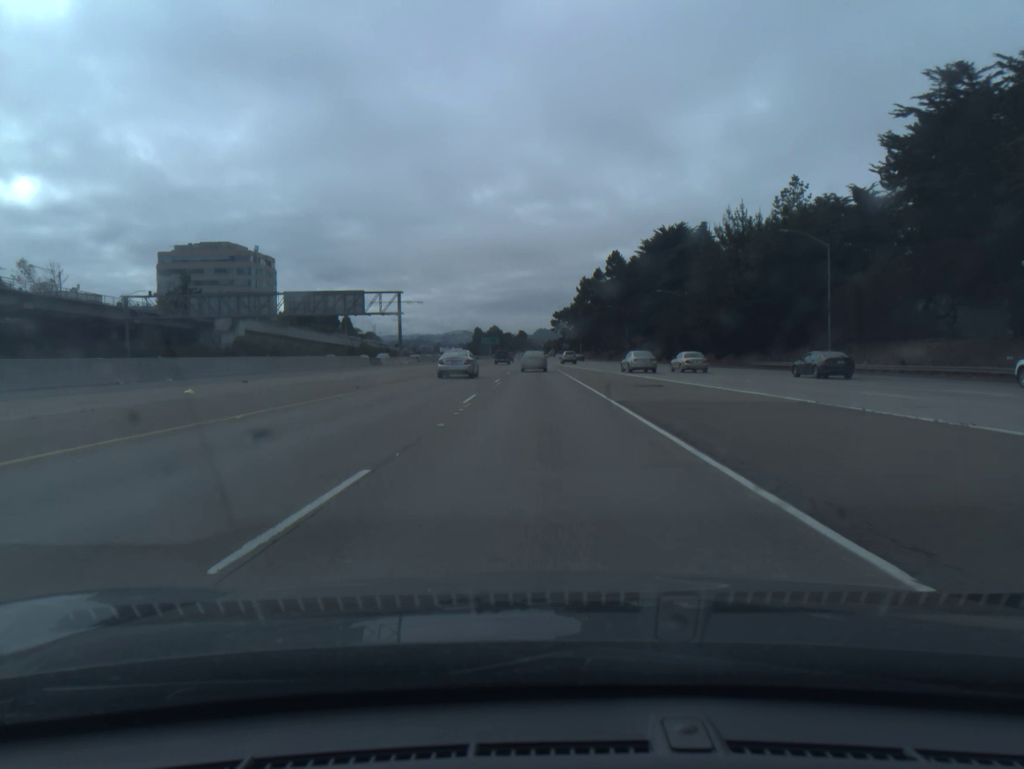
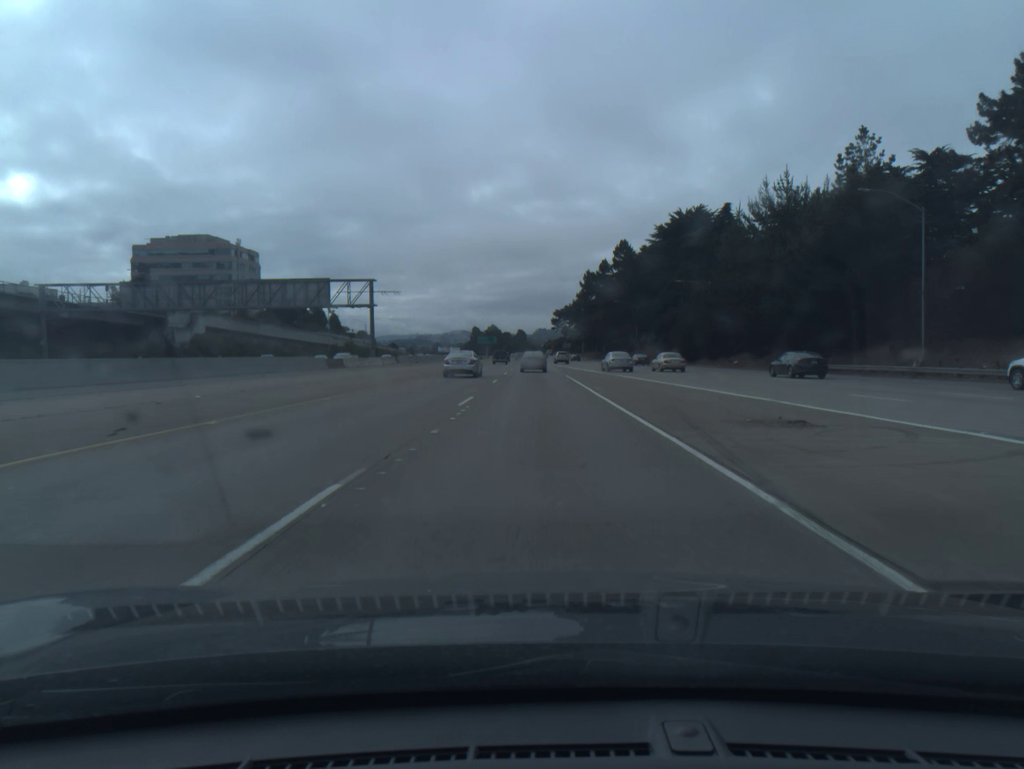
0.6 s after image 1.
(0.0, +15.7) m; 0°
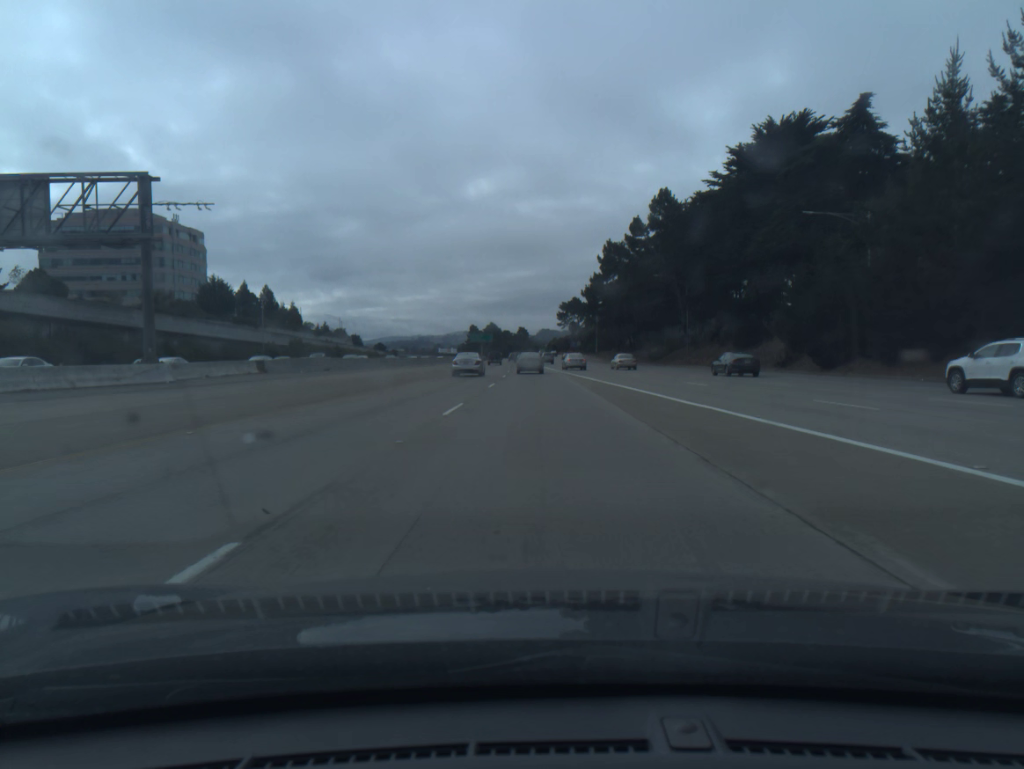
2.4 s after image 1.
(0.0, +46.7) m; 0°
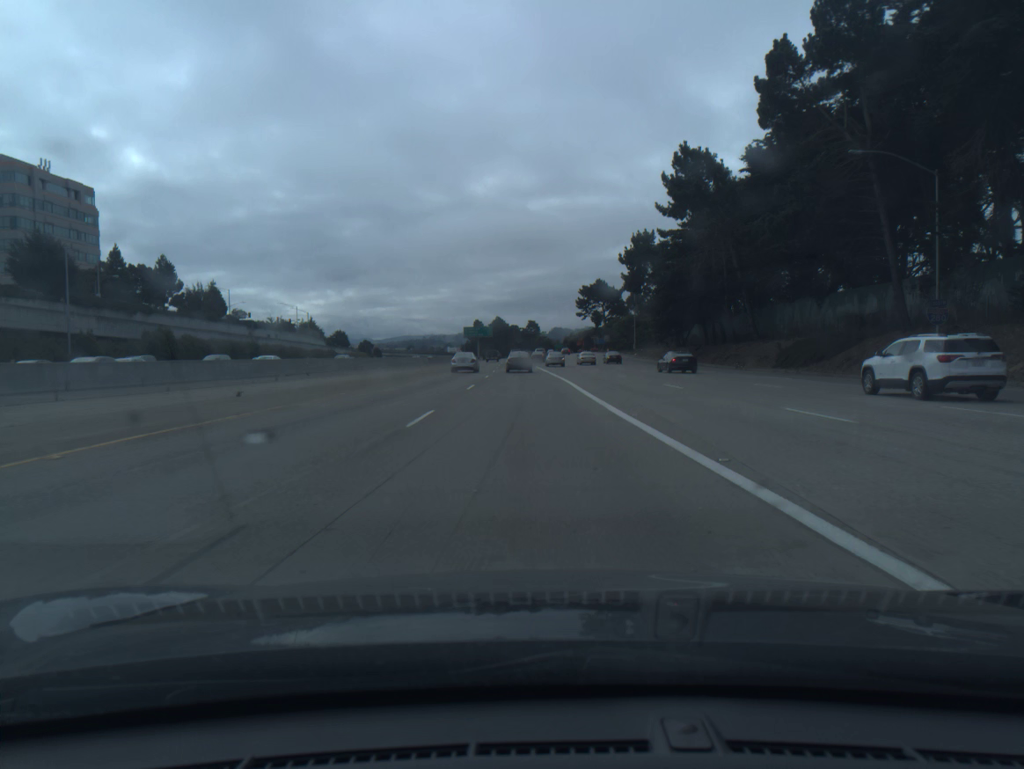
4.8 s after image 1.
(-0.1, +61.4) m; -1°
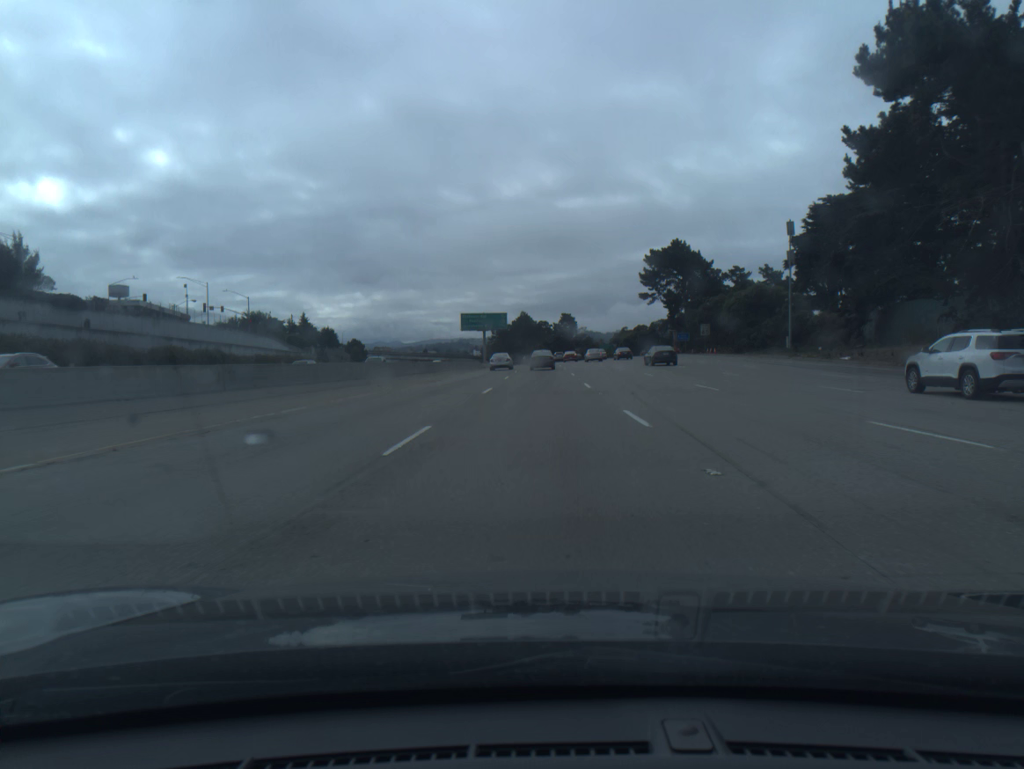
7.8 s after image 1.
(-1.9, +76.6) m; -2°
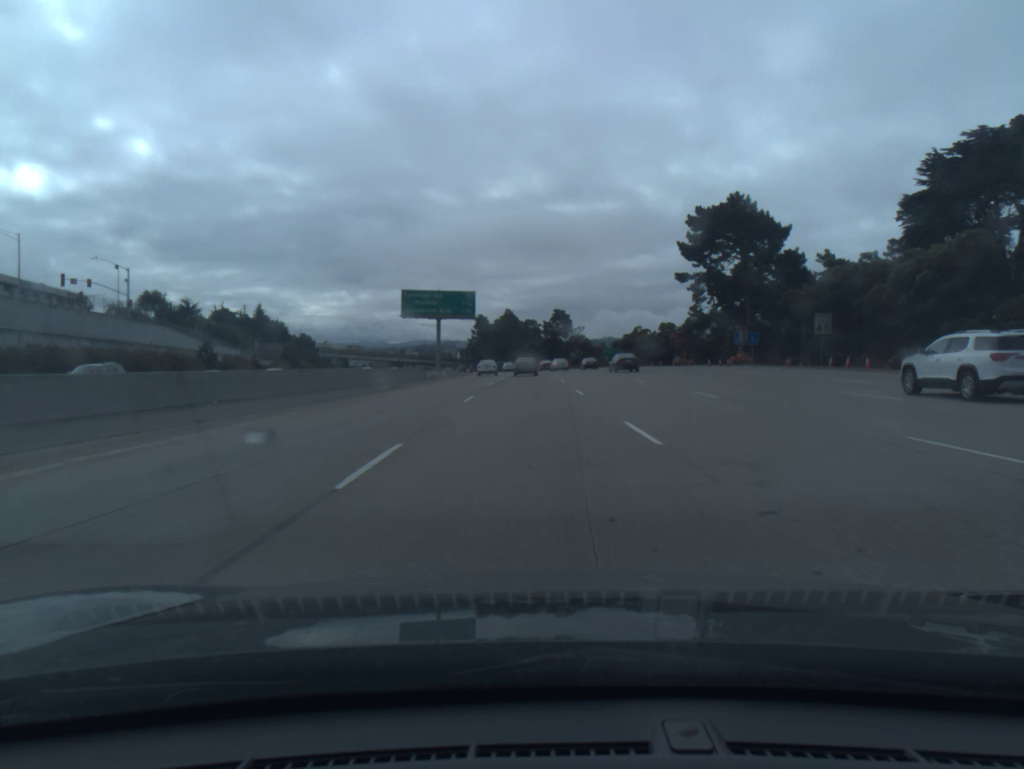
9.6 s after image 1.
(+0.3, +46.3) m; +1°
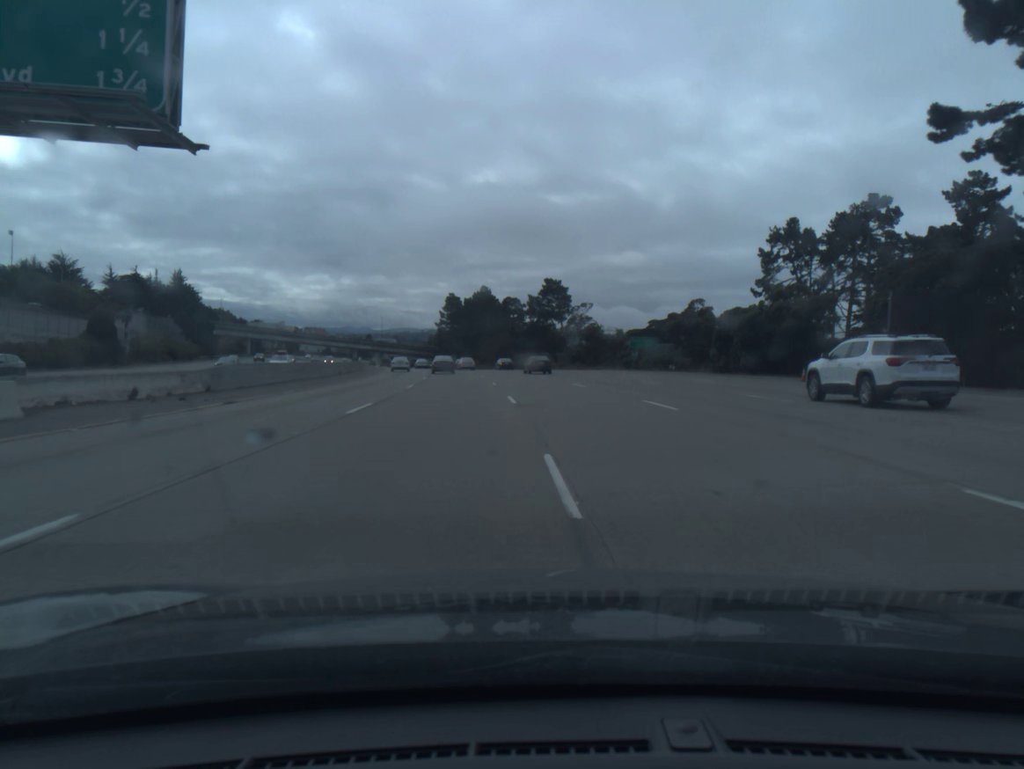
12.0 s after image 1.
(+1.1, +63.1) m; +1°
